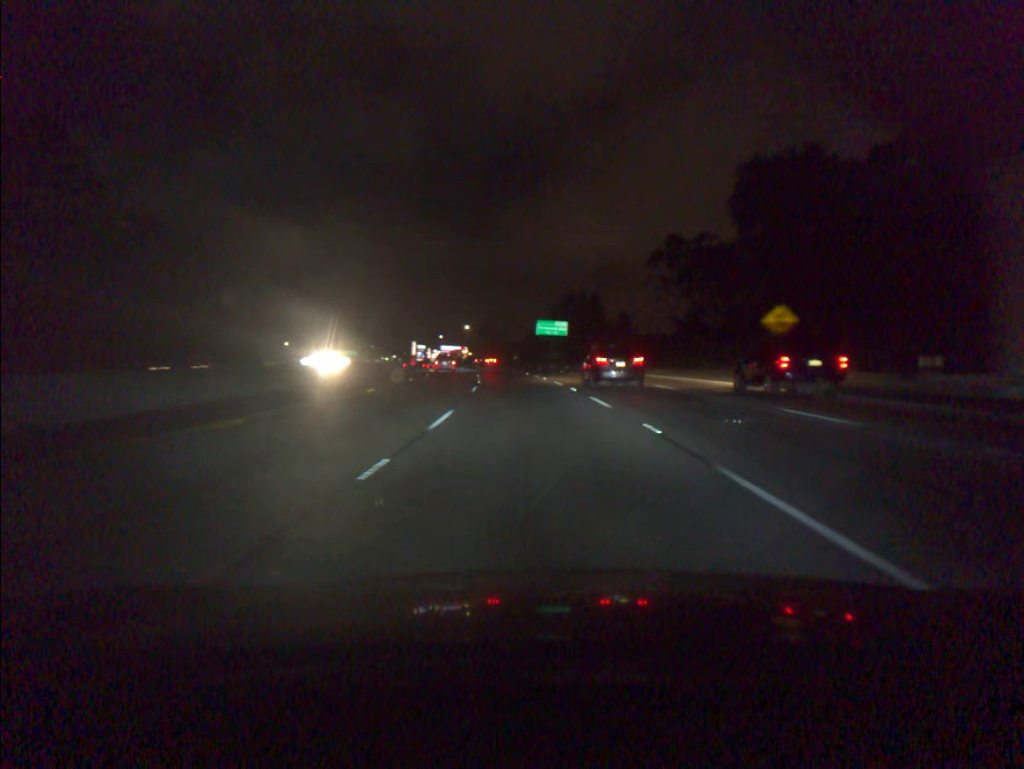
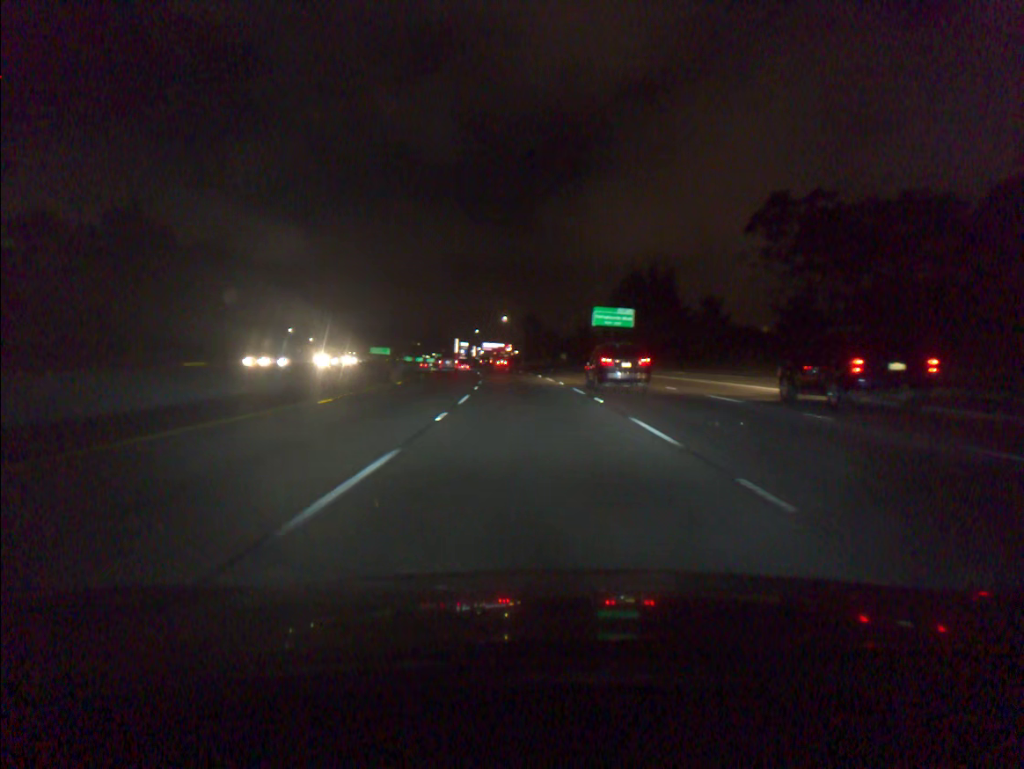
(-1.2, +36.8) m; -4°
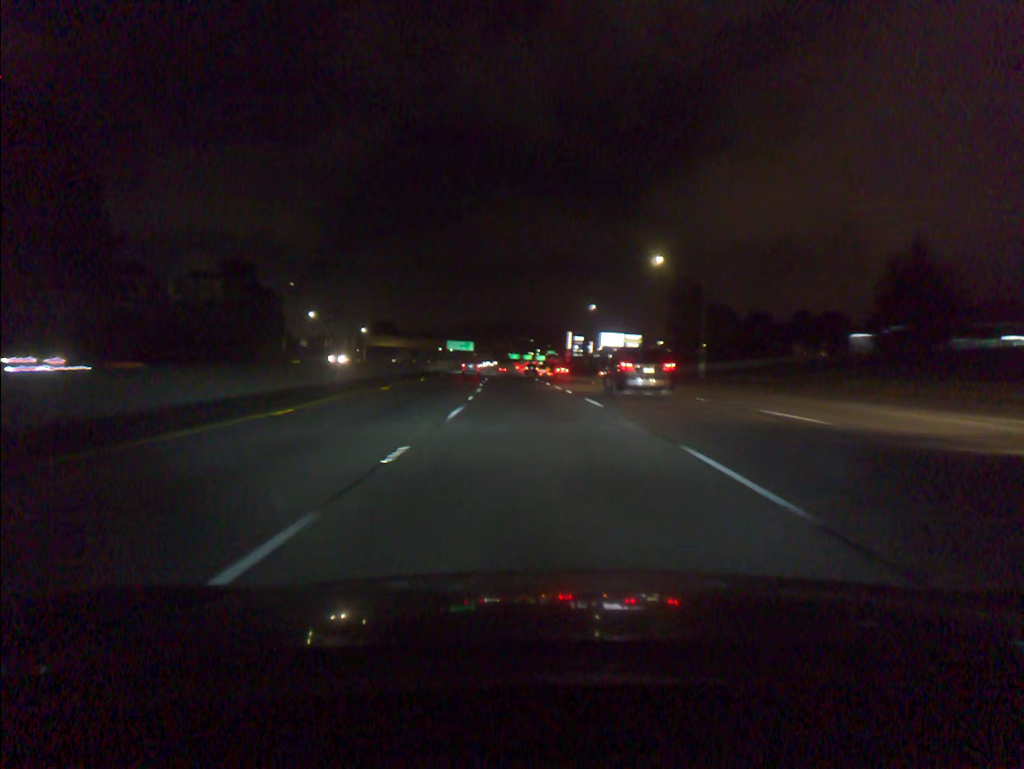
(-7.0, +91.6) m; -9°
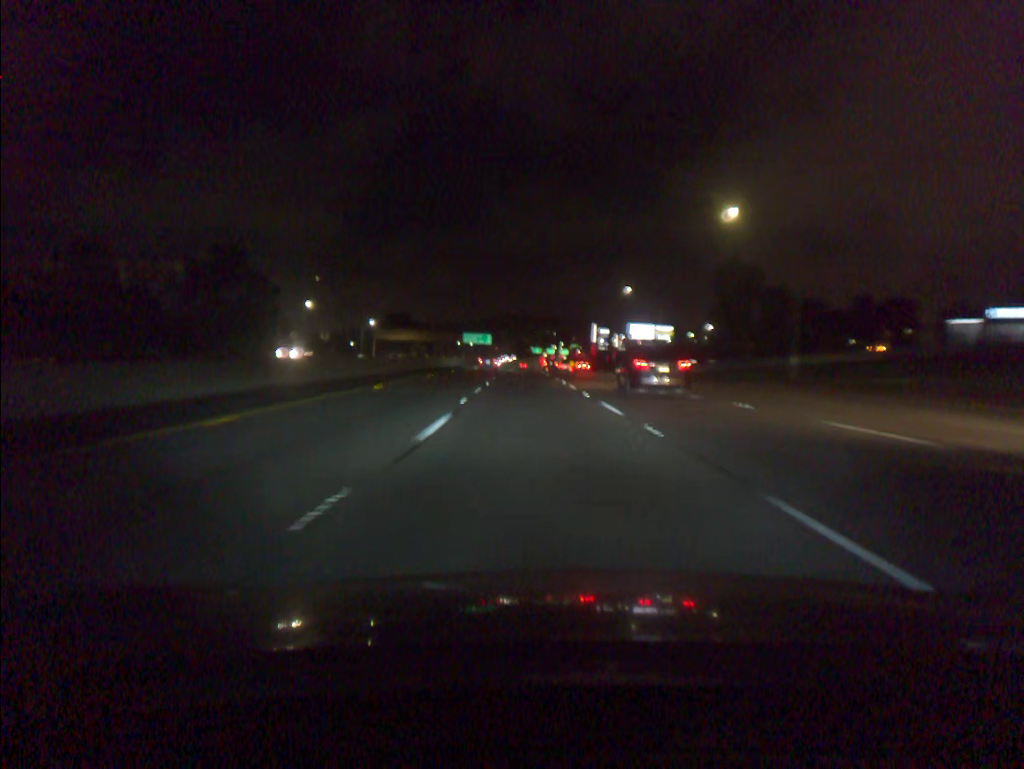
(-0.3, +18.4) m; -2°
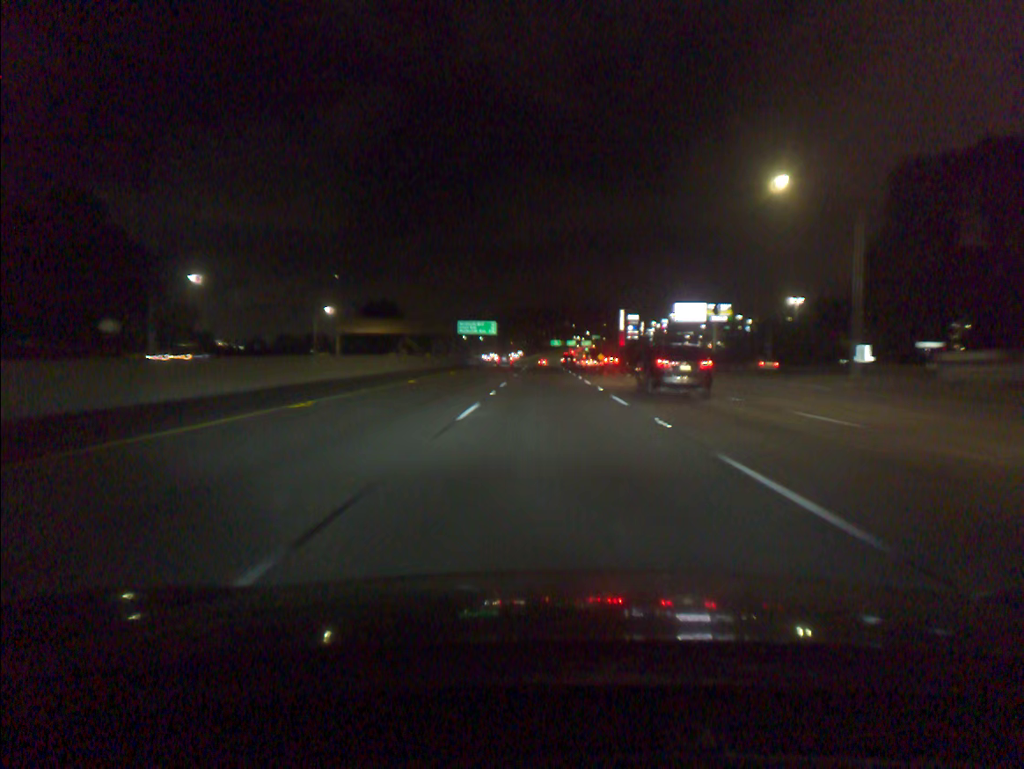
(-1.2, +55.3) m; -1°
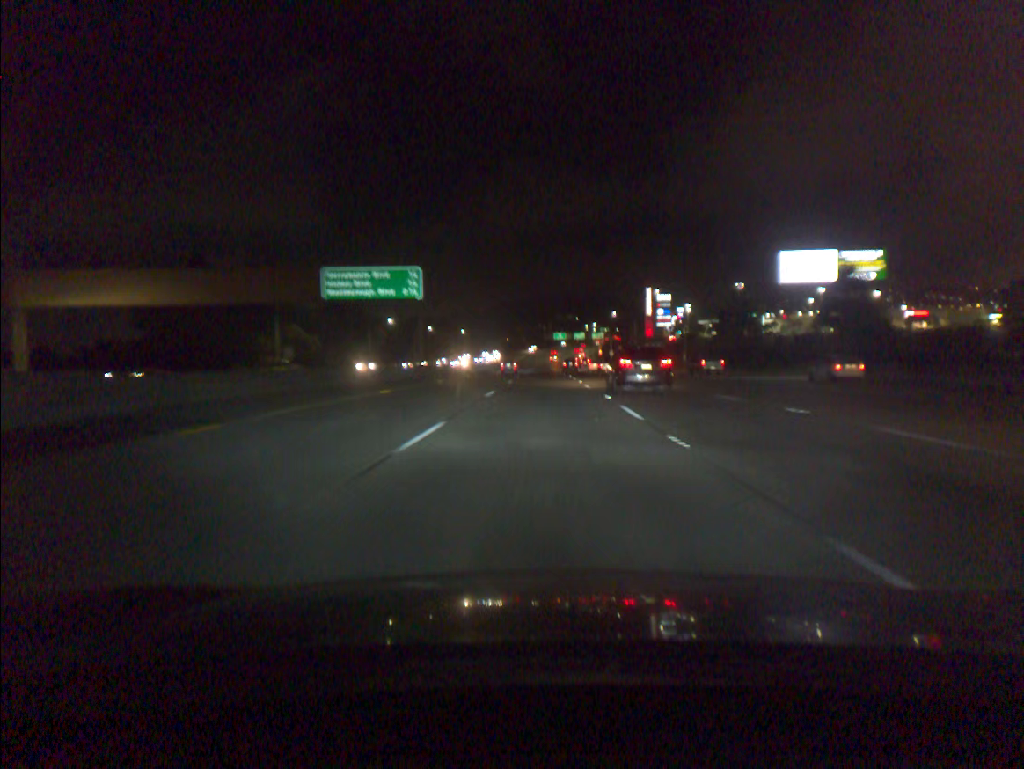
(+0.5, +92.2) m; 0°
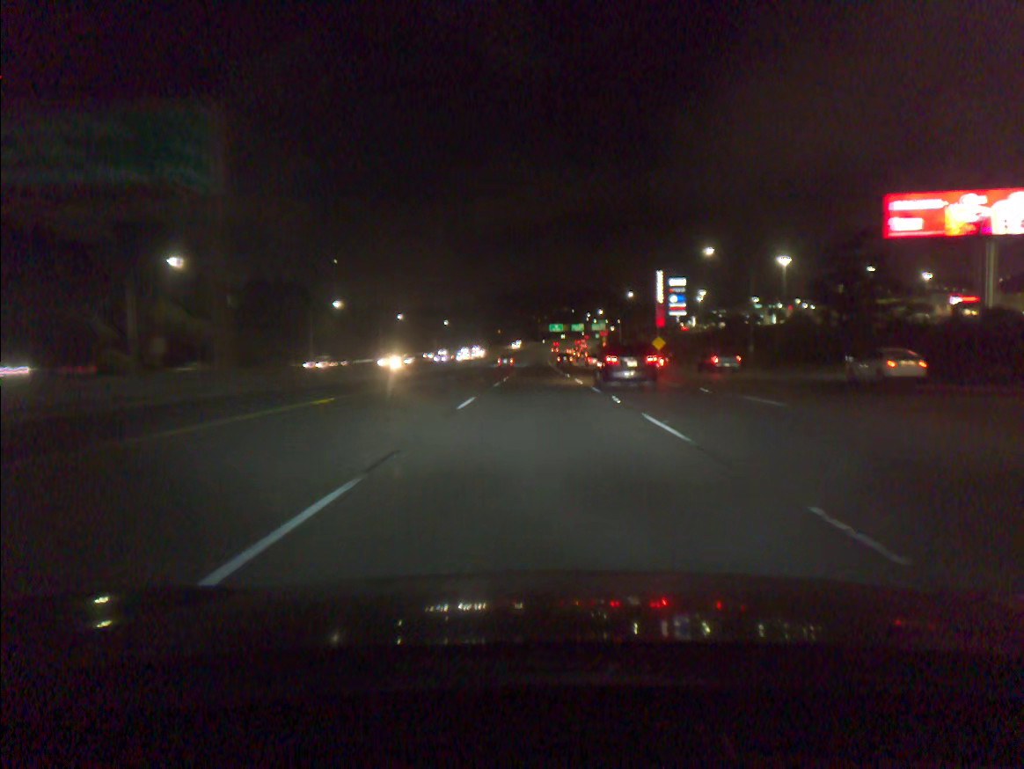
(+0.1, +36.7) m; 0°
